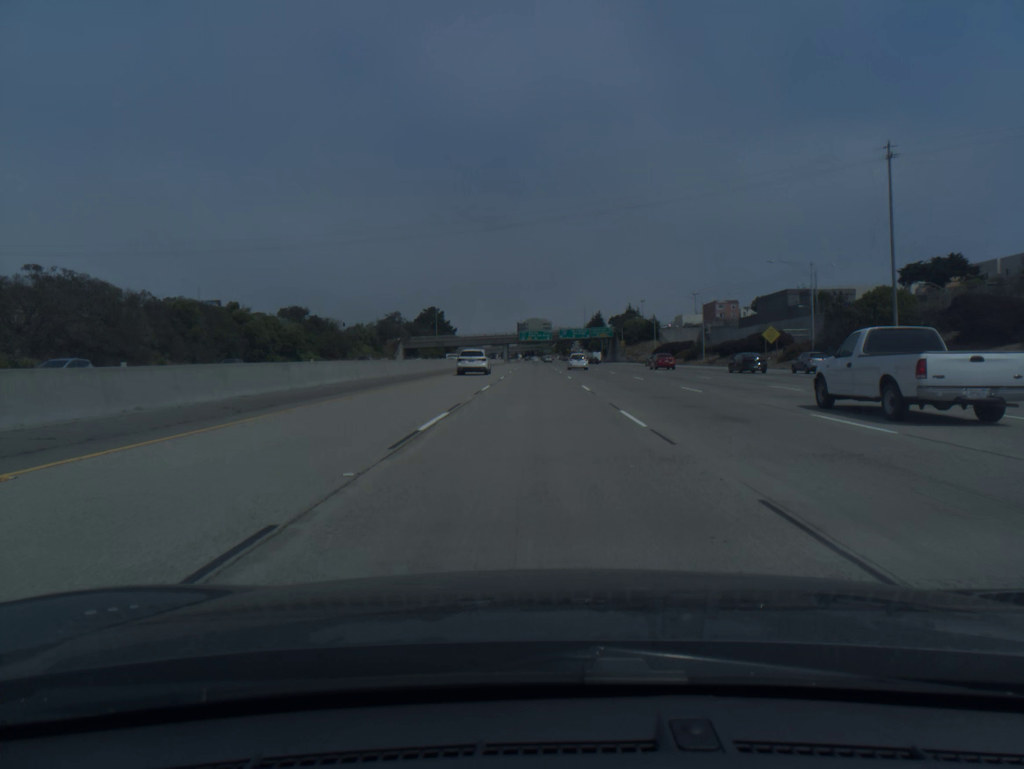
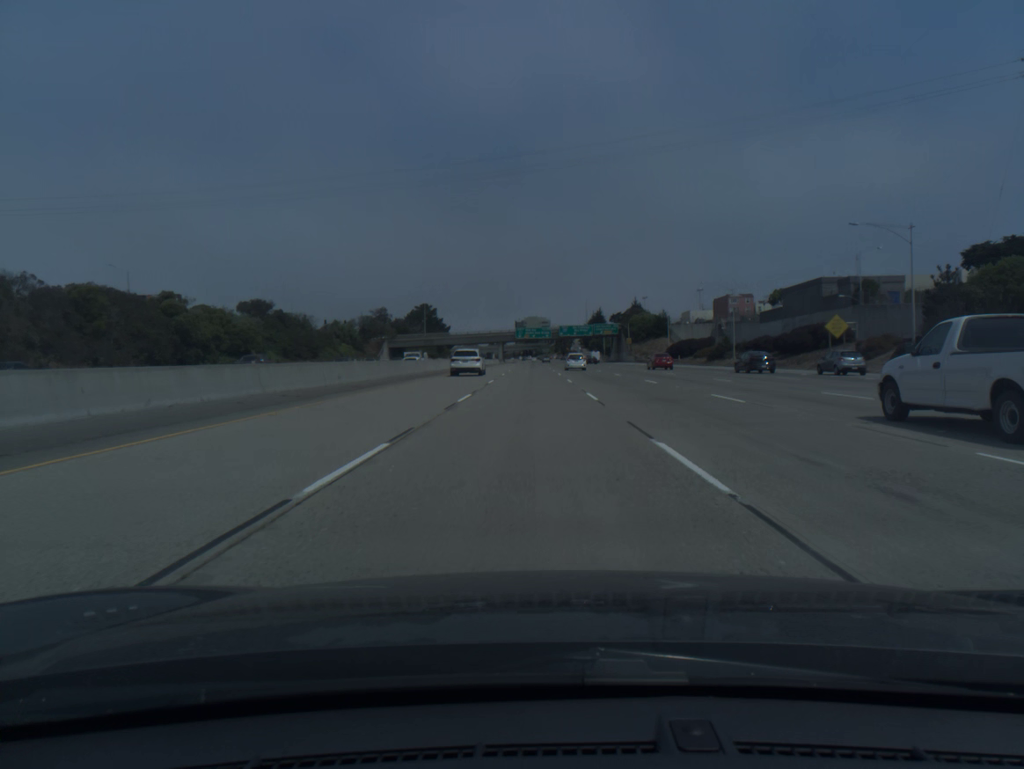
(0.0, +20.5) m; 0°
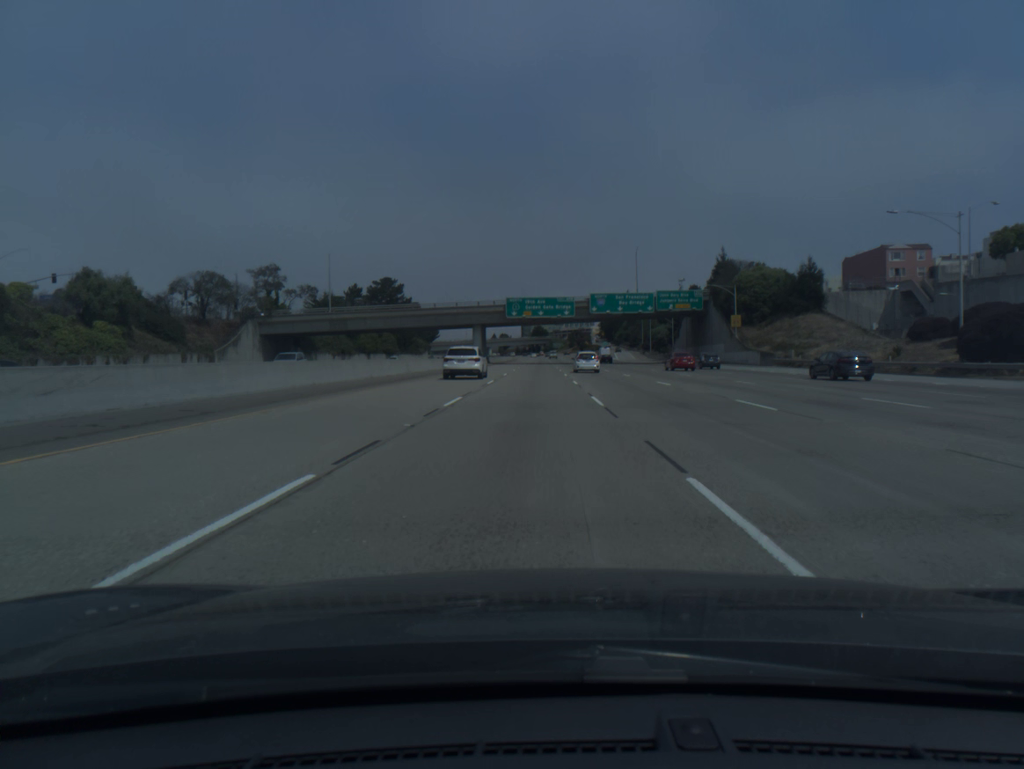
(-0.6, +102.2) m; -1°
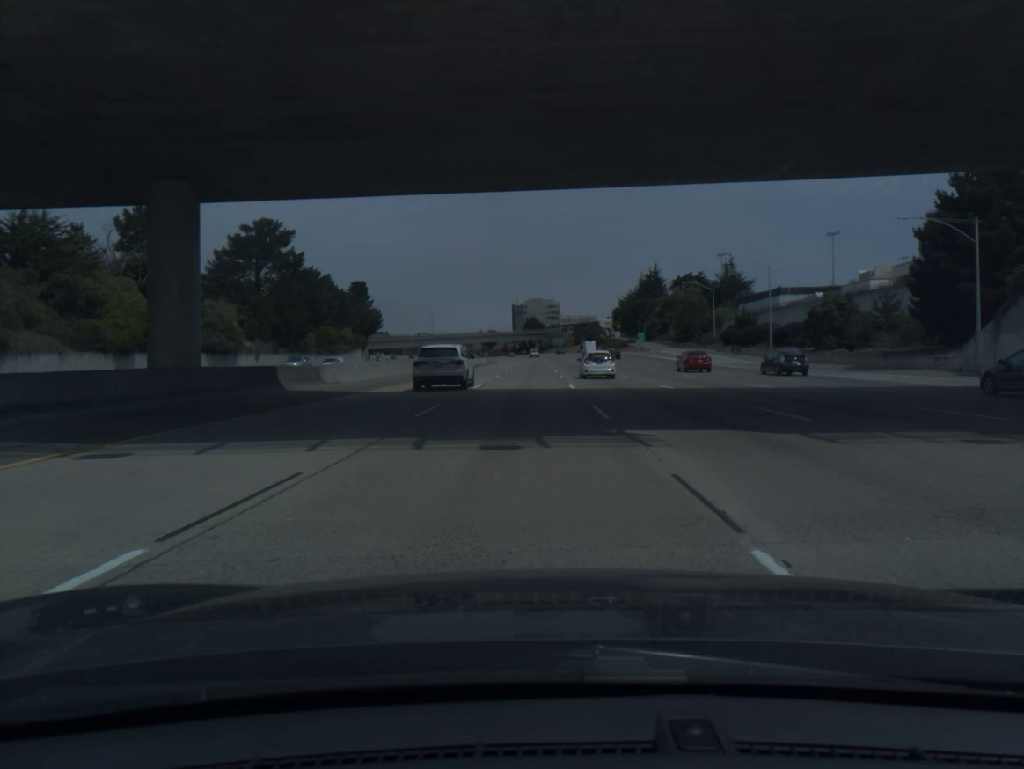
(+0.3, +102.7) m; 0°
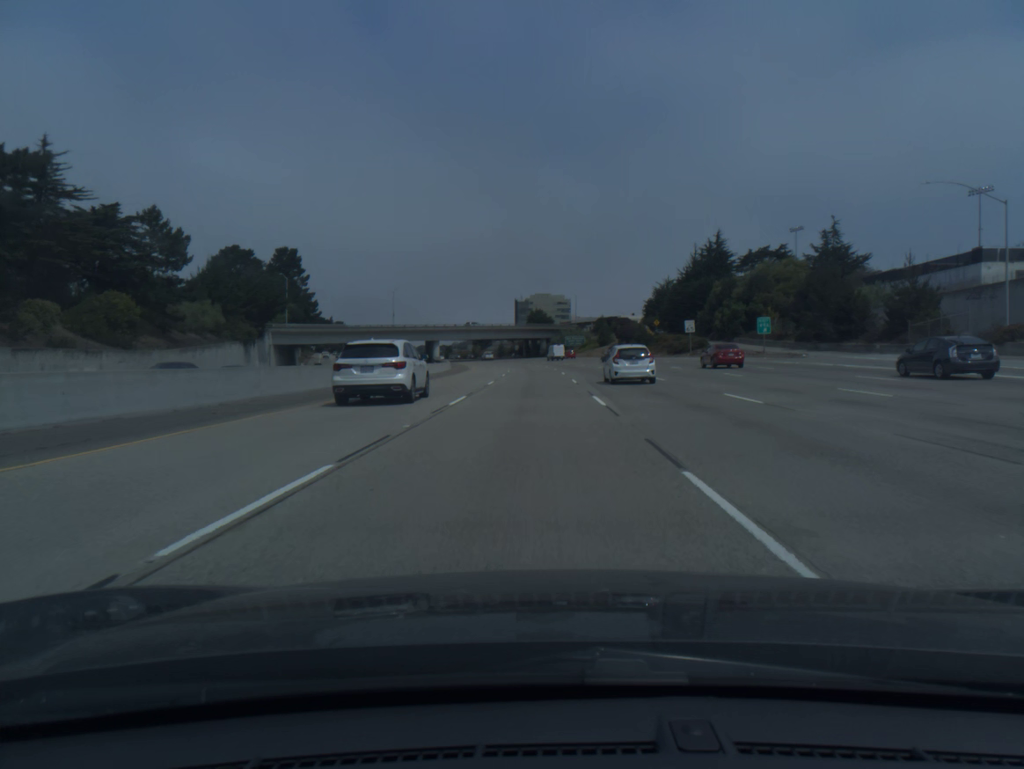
(-0.4, +82.2) m; 0°
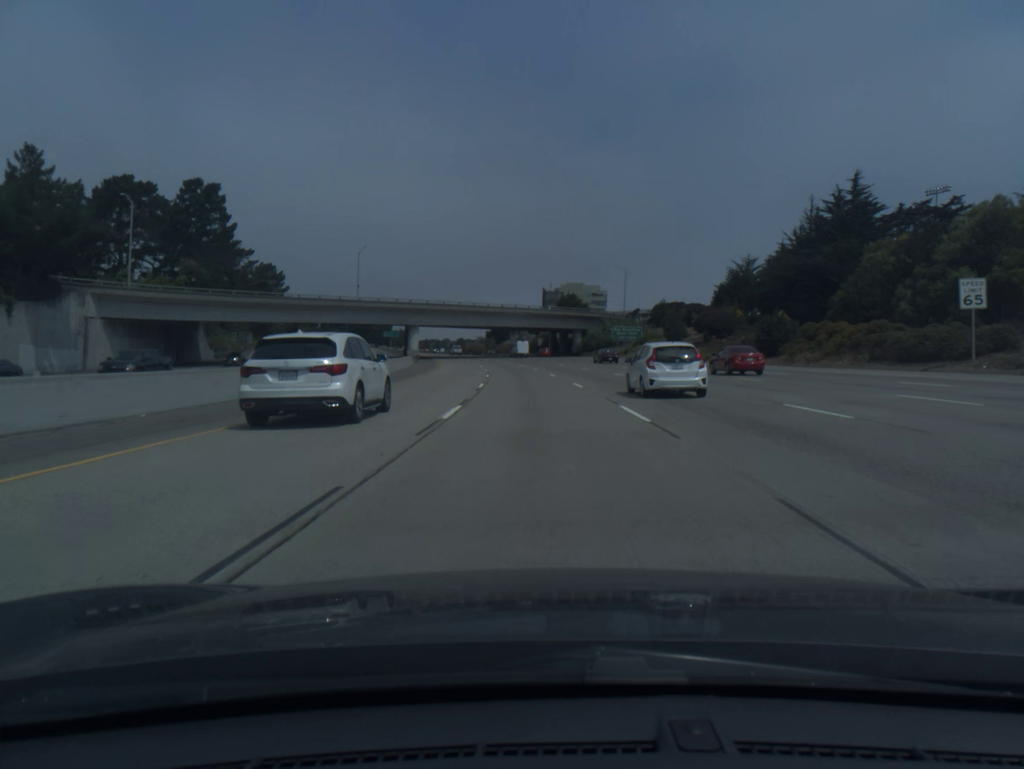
(-0.6, +61.5) m; -2°
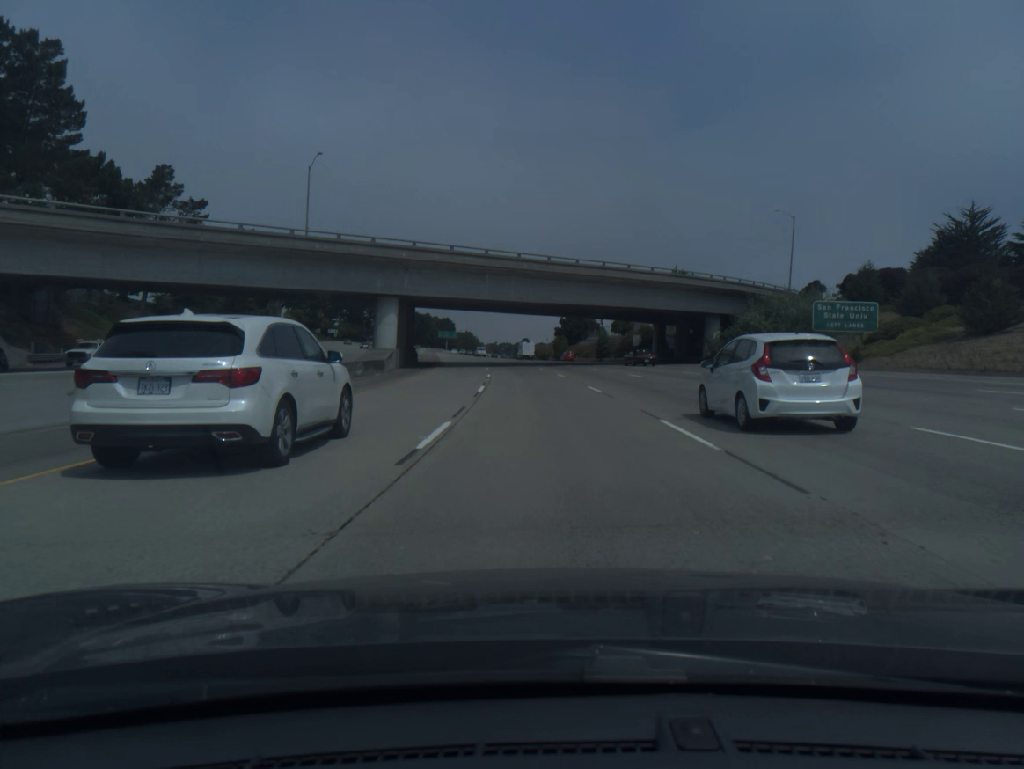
(-2.7, +61.3) m; -5°
